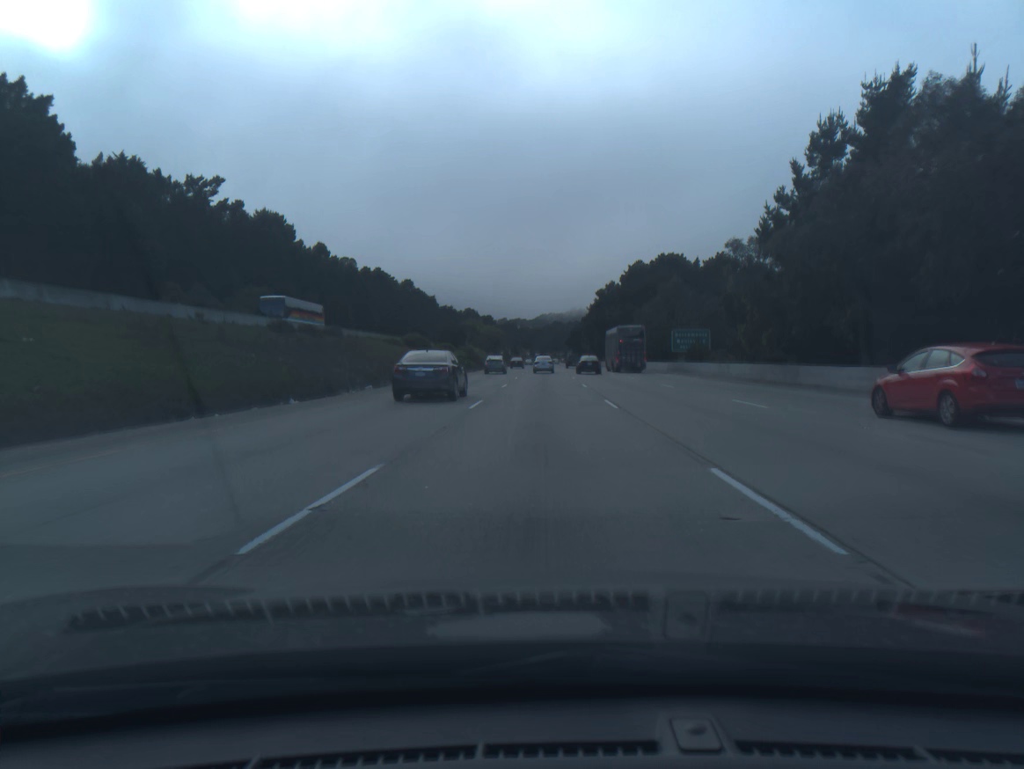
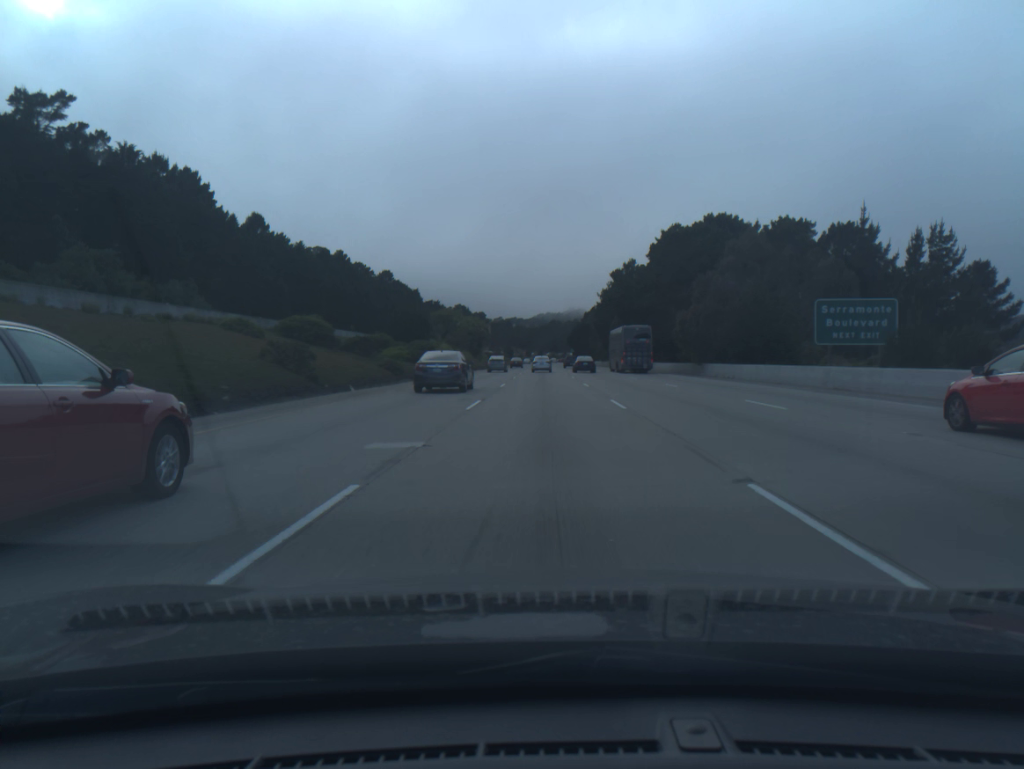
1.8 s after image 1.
(0.0, +45.0) m; 0°
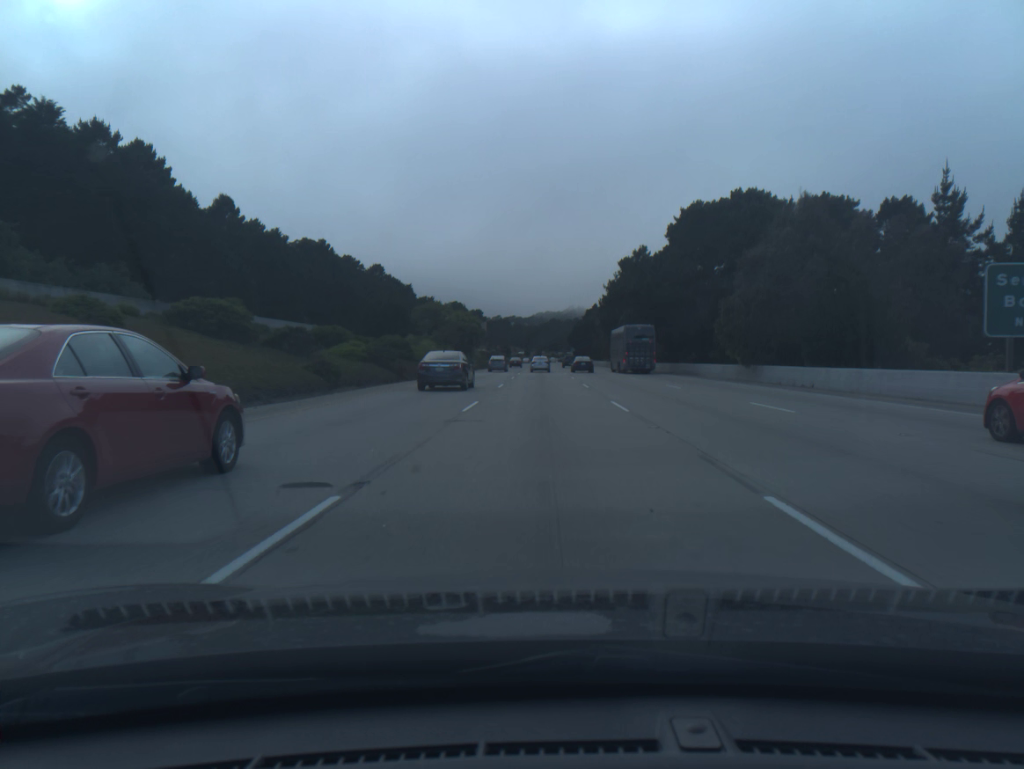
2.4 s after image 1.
(0.0, +15.2) m; 0°
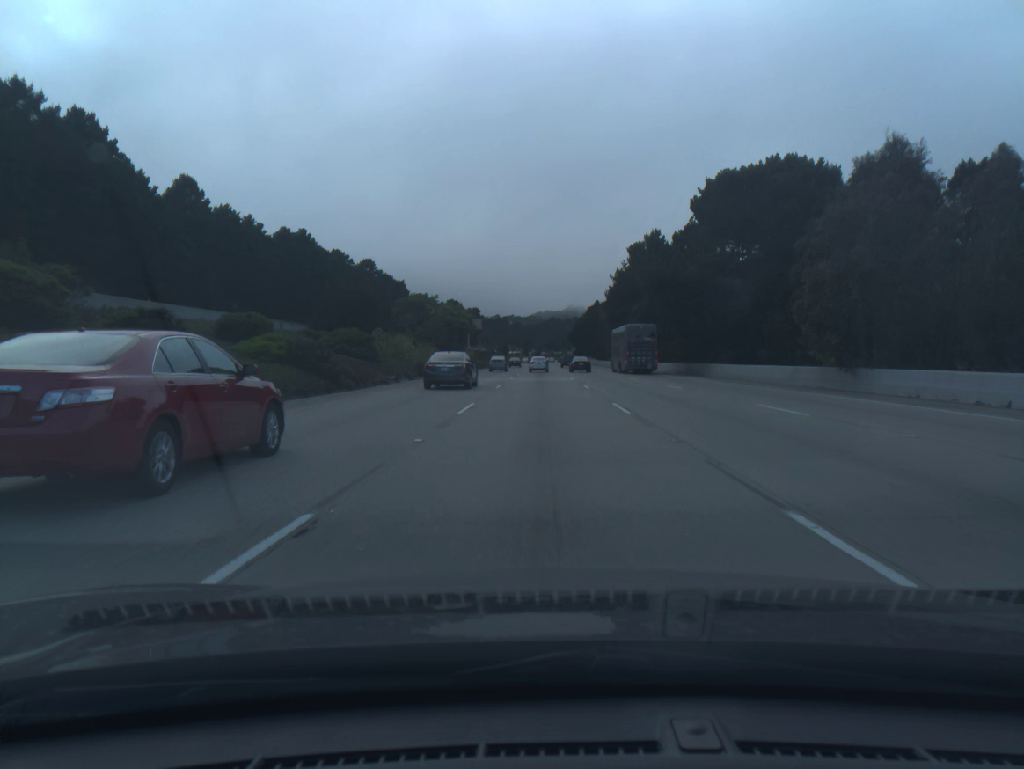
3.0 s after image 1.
(0.0, +15.4) m; 0°
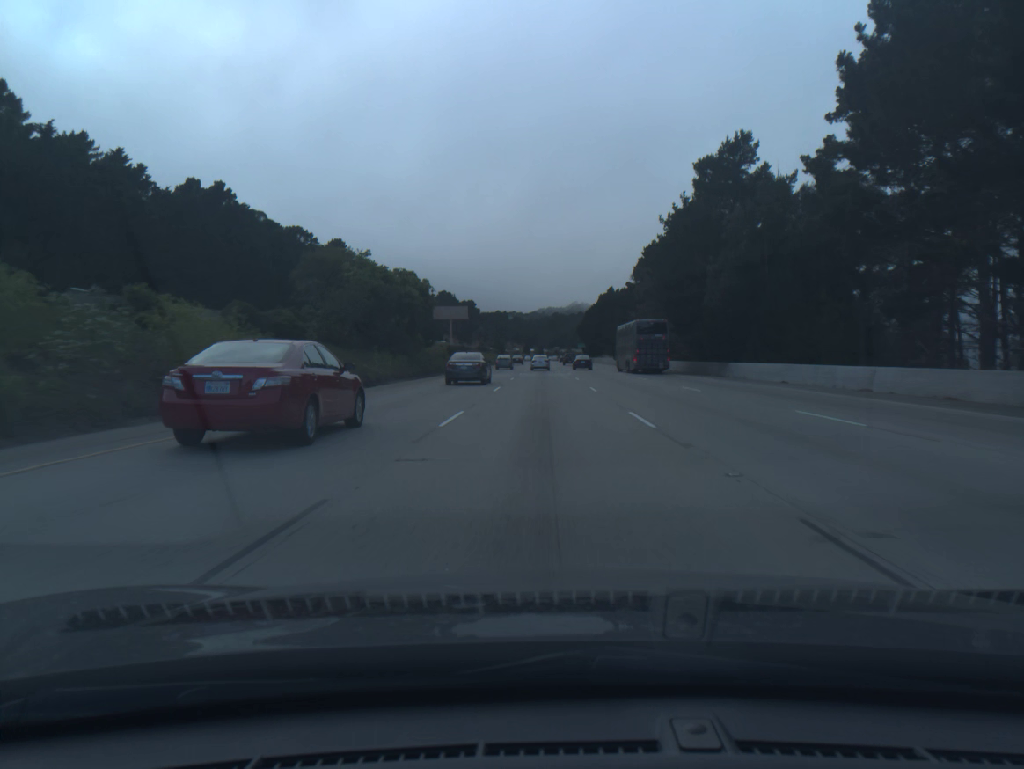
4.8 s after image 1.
(0.0, +46.9) m; 0°
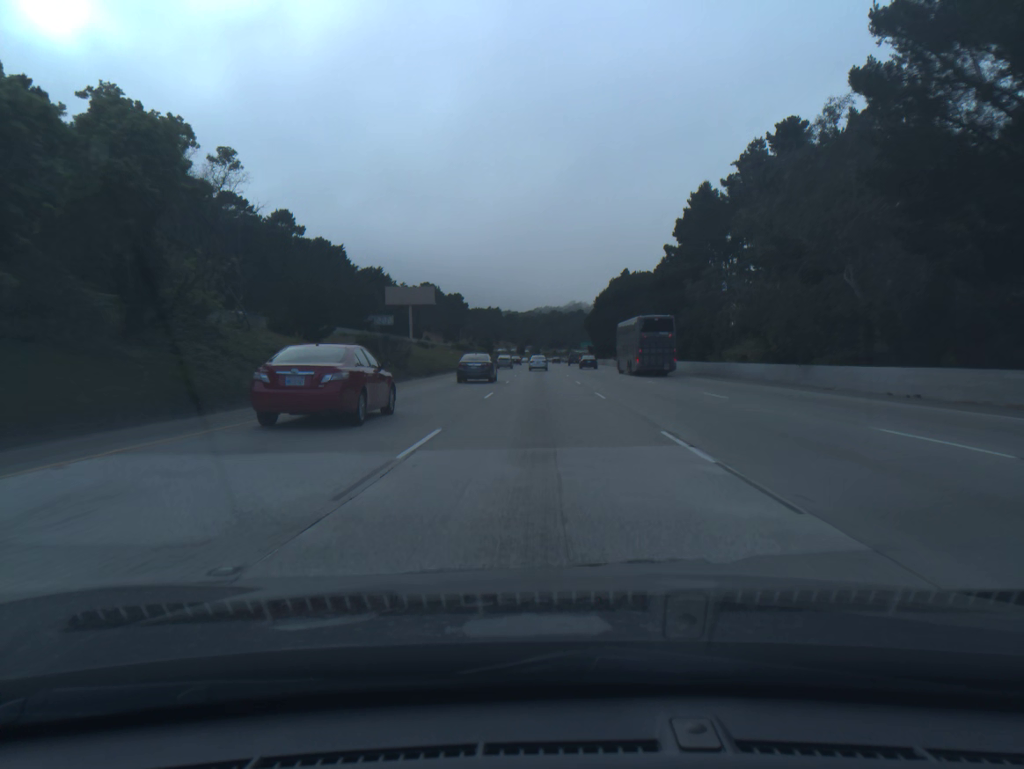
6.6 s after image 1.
(0.0, +48.0) m; 0°
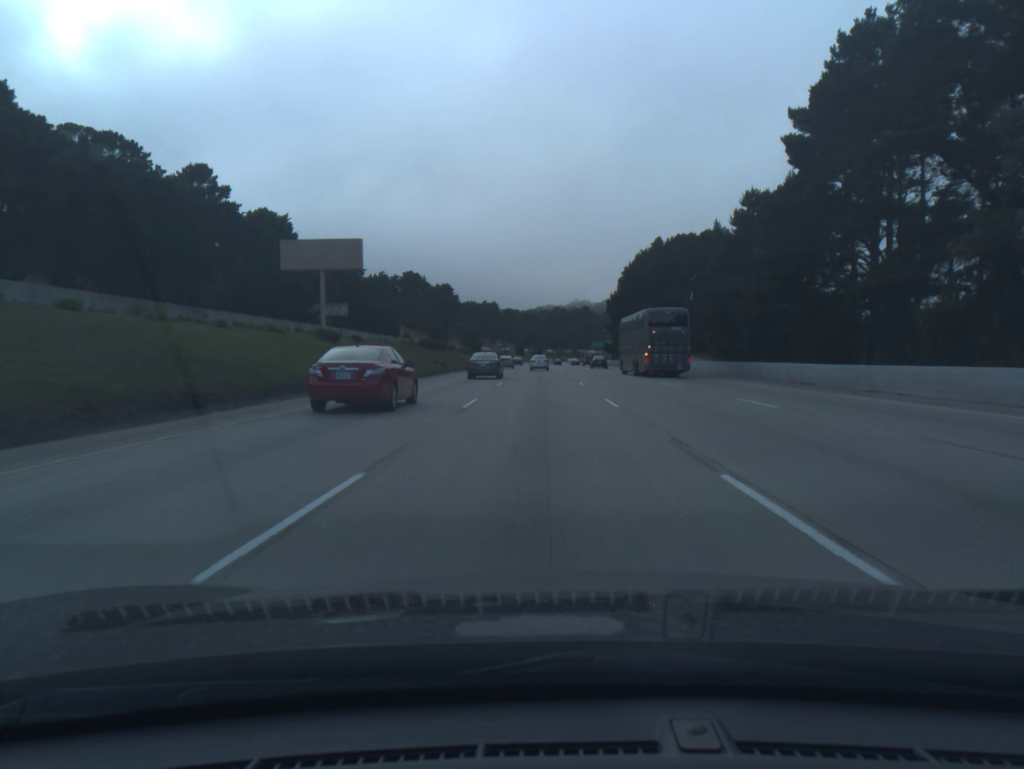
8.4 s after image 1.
(0.0, +48.9) m; 0°
